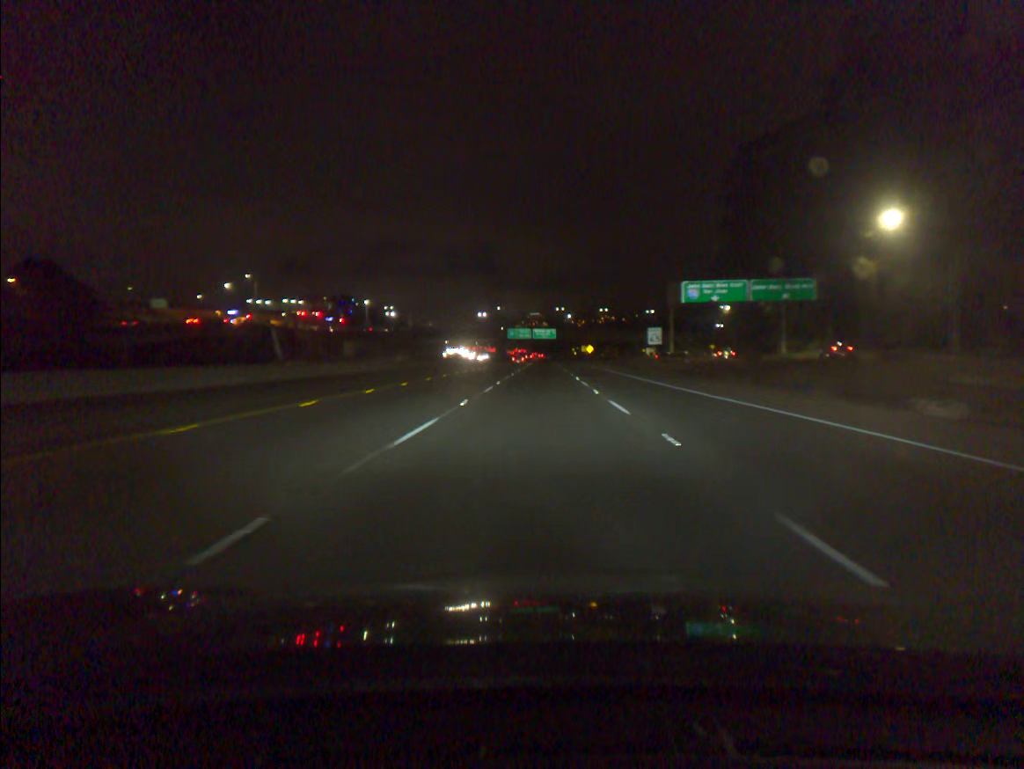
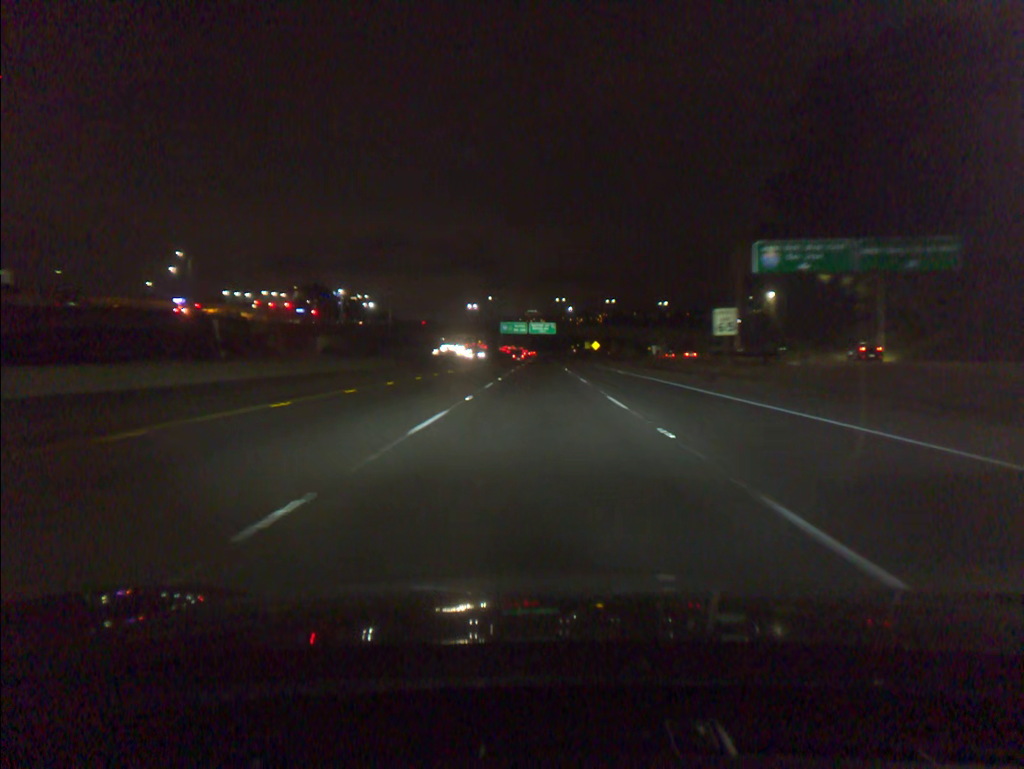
(0.0, +28.9) m; 0°
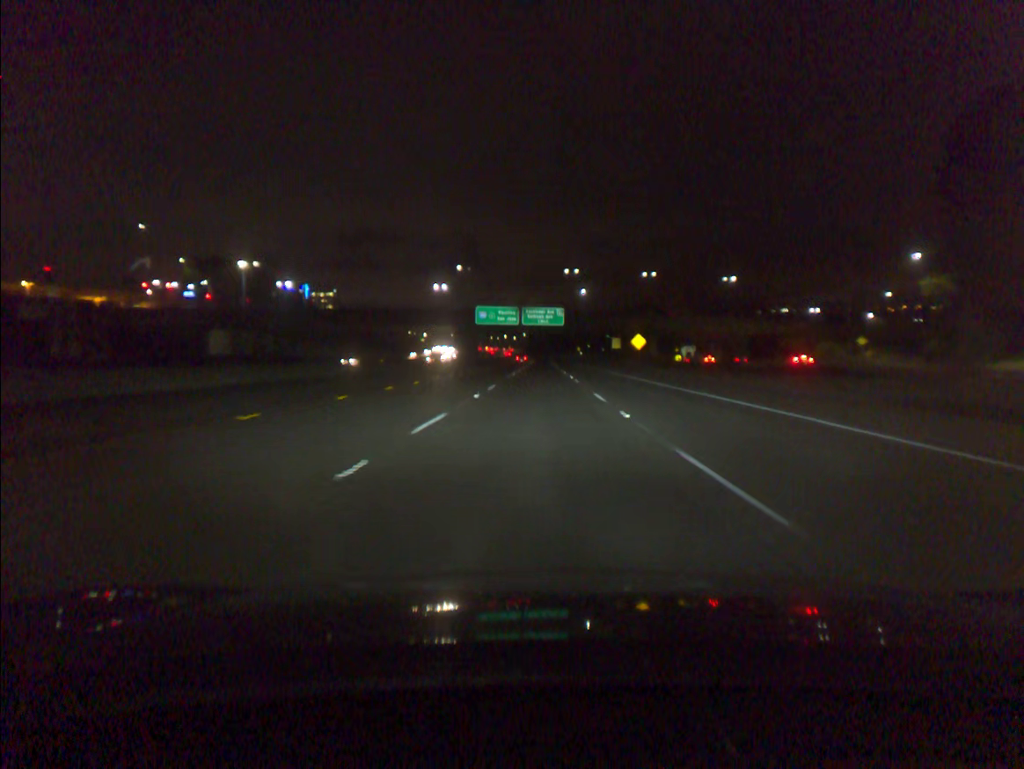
(+0.2, +72.6) m; 0°
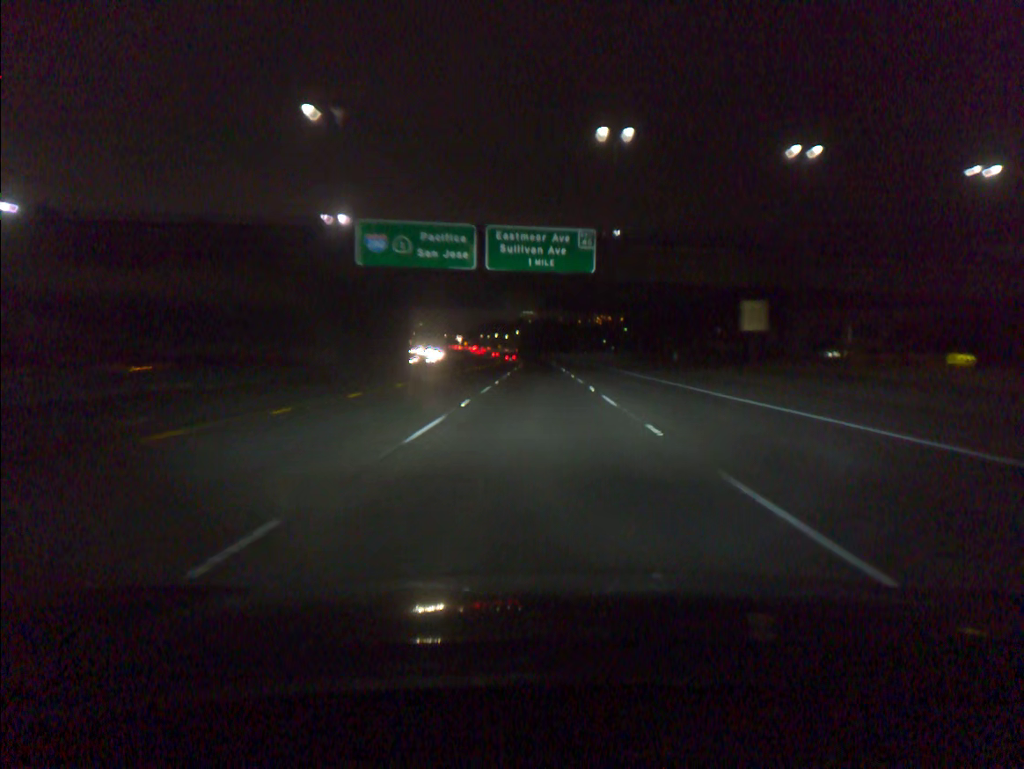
(+0.1, +76.6) m; 0°
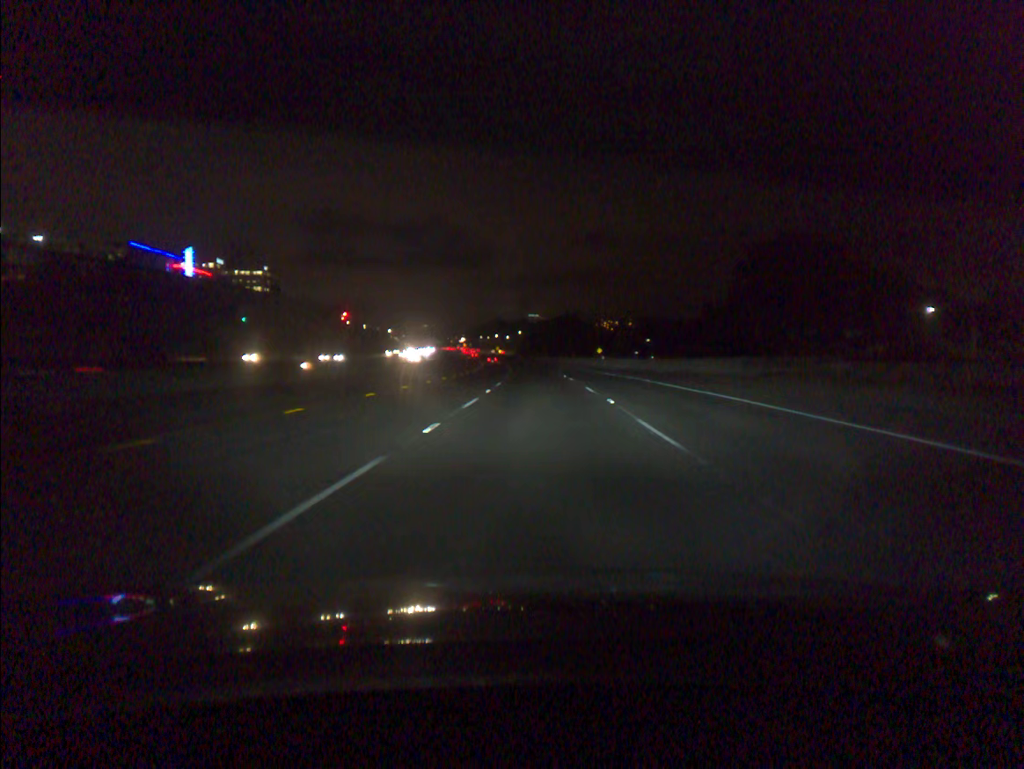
(-0.1, +64.3) m; 0°
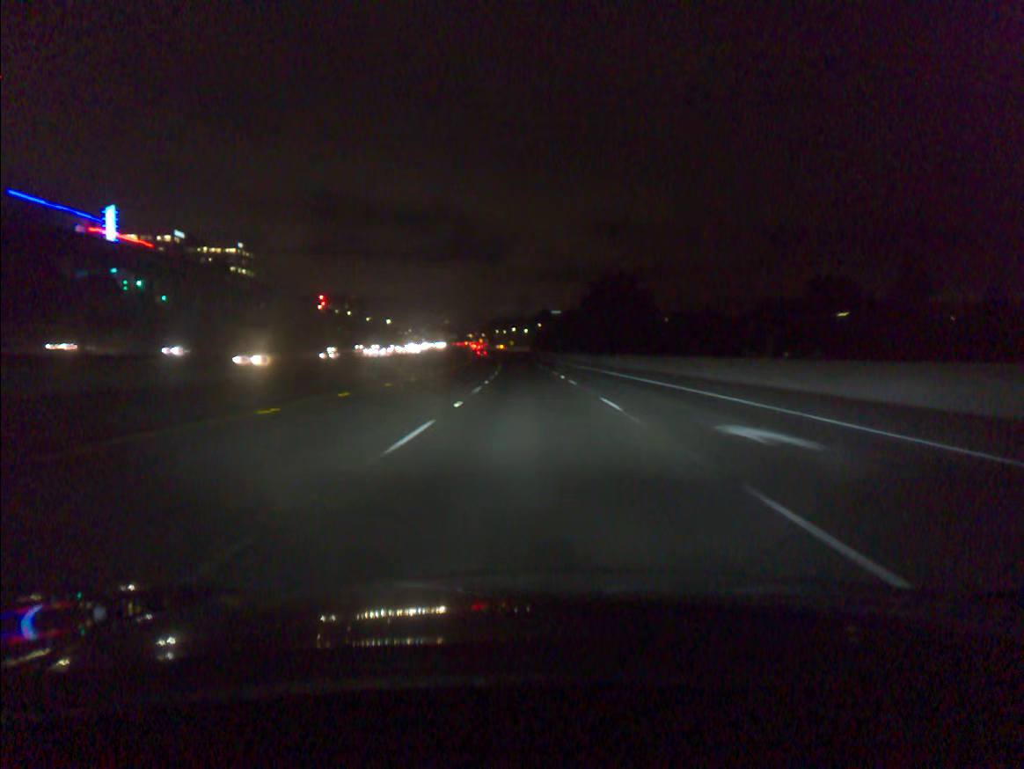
(-0.7, +66.8) m; -2°
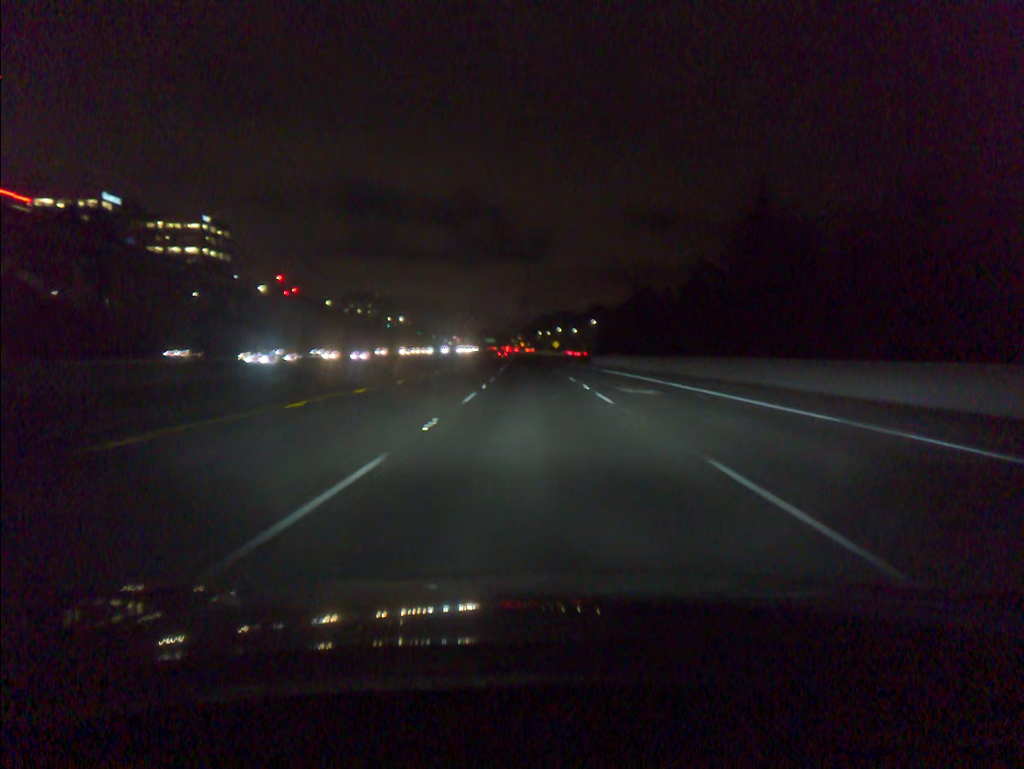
(-2.6, +85.3) m; -3°
